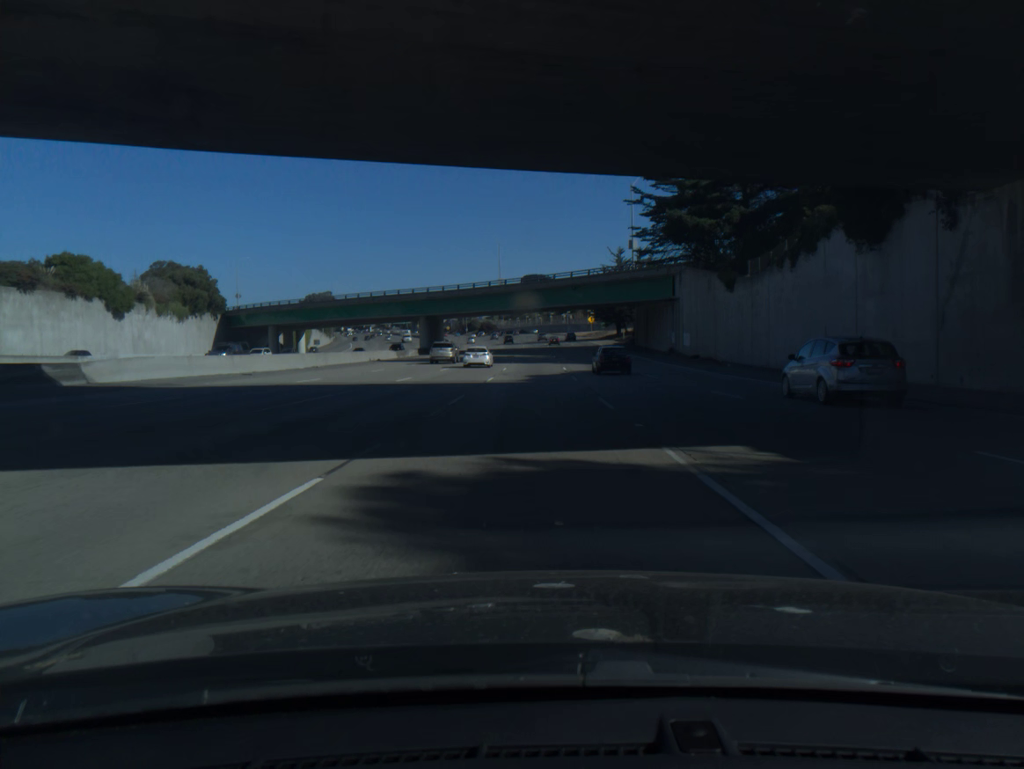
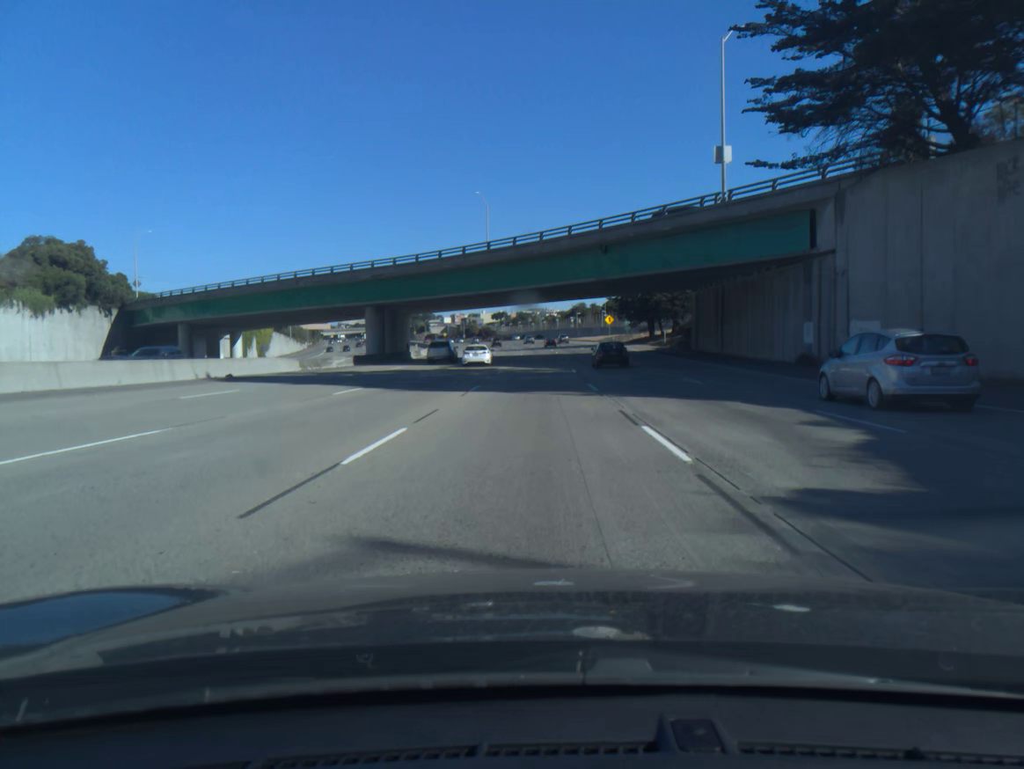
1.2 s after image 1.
(-0.1, +38.2) m; 0°
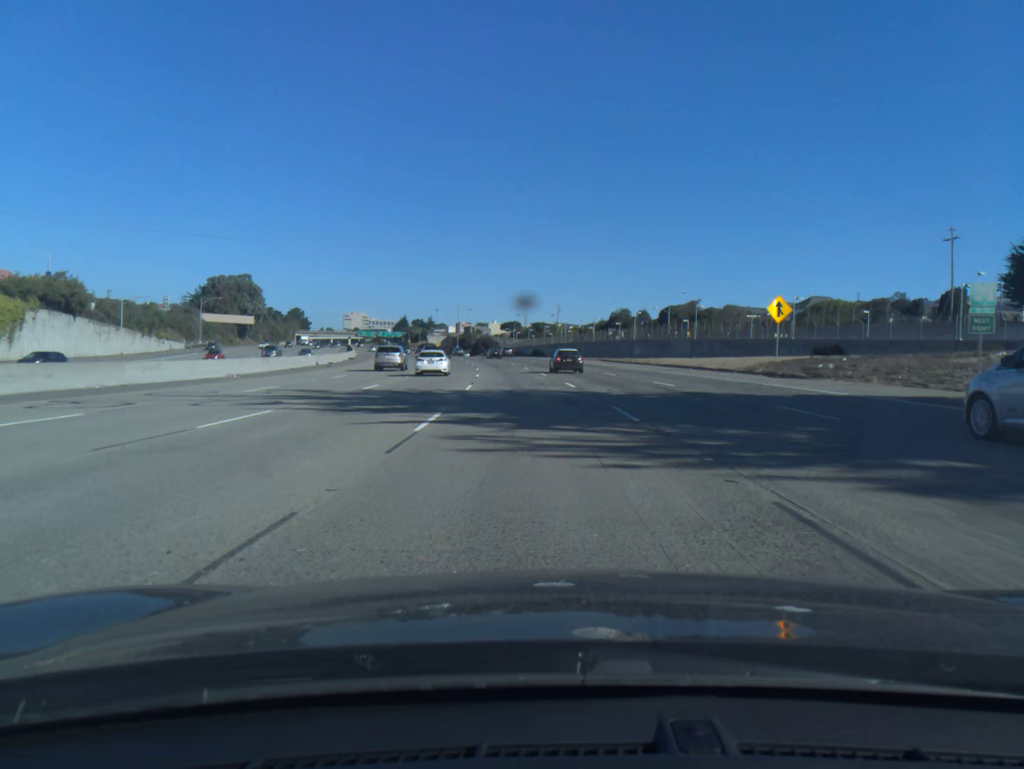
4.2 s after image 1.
(-0.4, +94.7) m; -1°
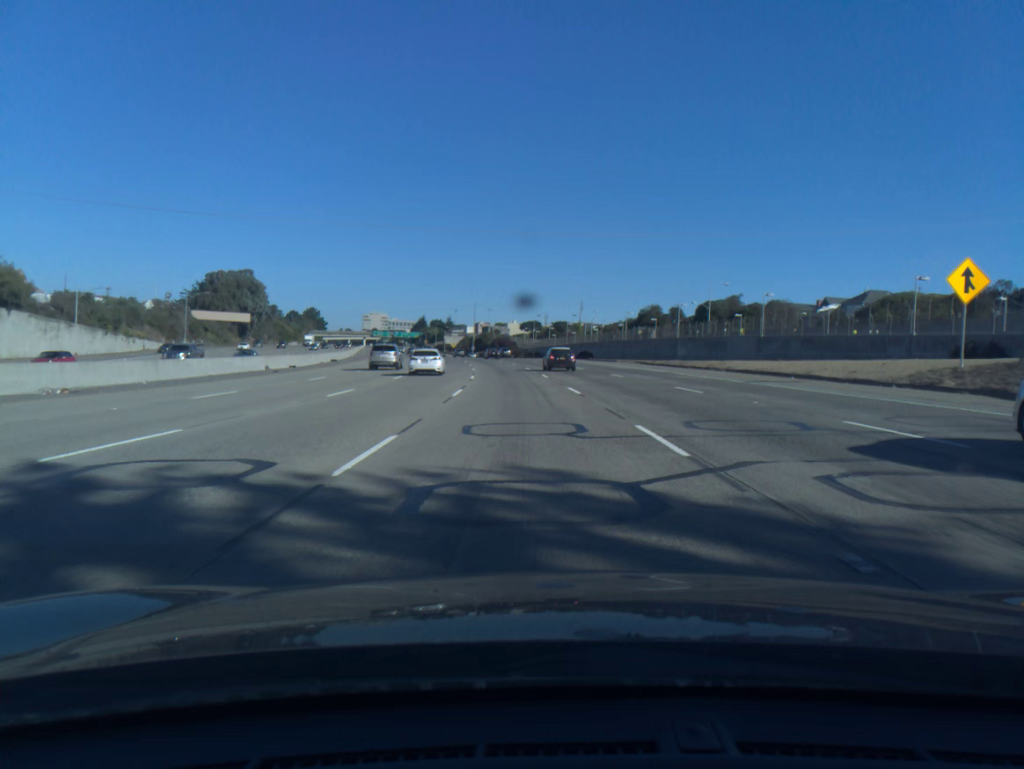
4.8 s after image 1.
(-0.2, +18.7) m; -1°
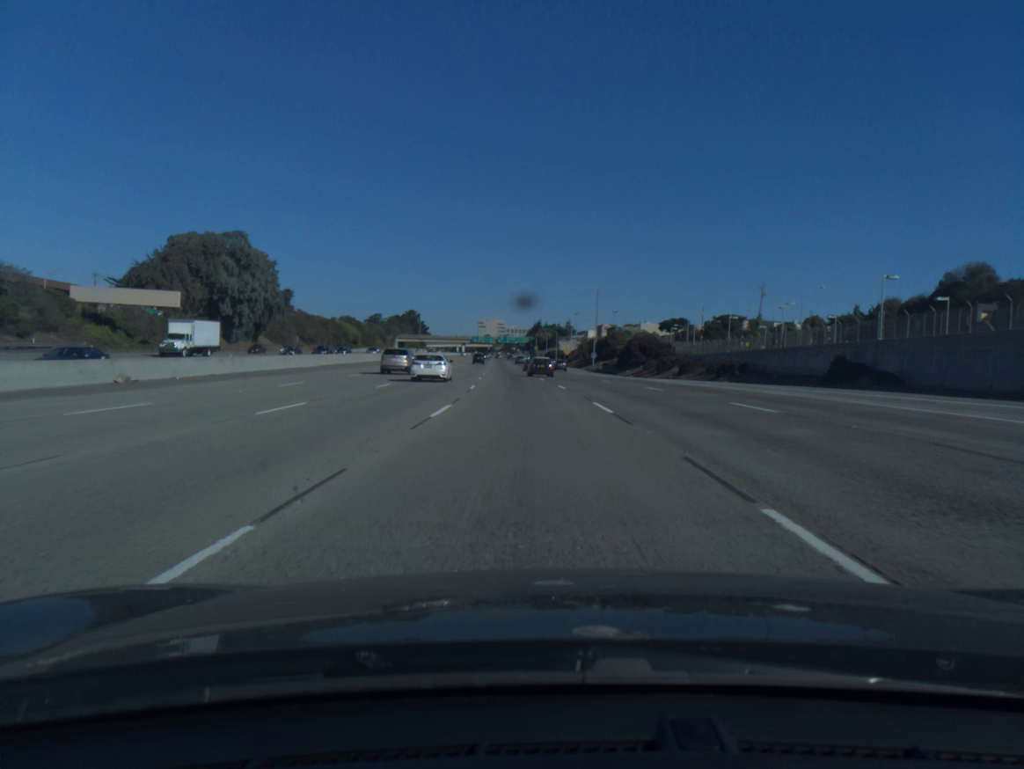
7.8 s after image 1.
(-7.5, +92.6) m; -9°
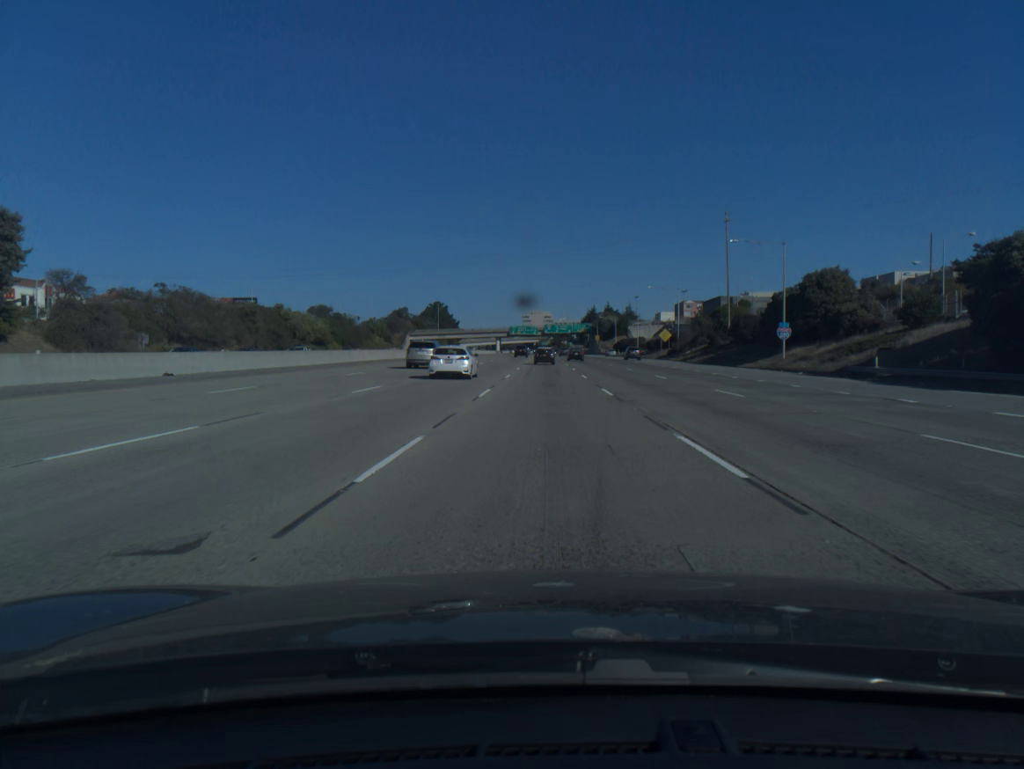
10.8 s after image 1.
(-4.5, +94.3) m; -4°
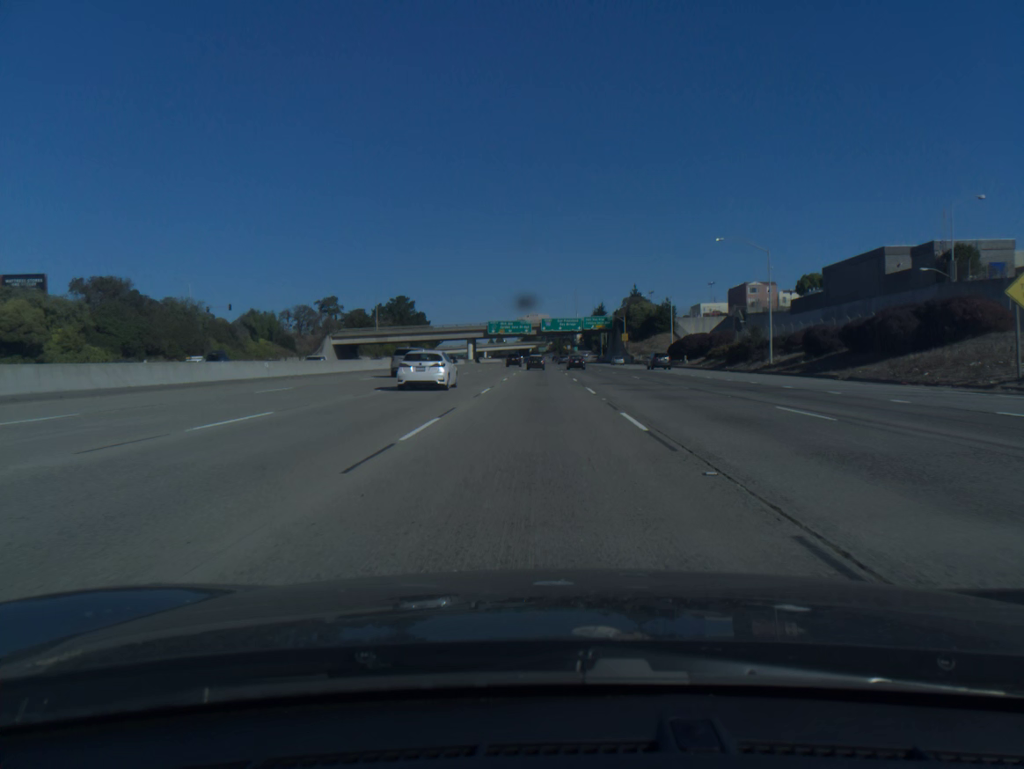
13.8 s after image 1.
(+0.6, +95.6) m; 0°
